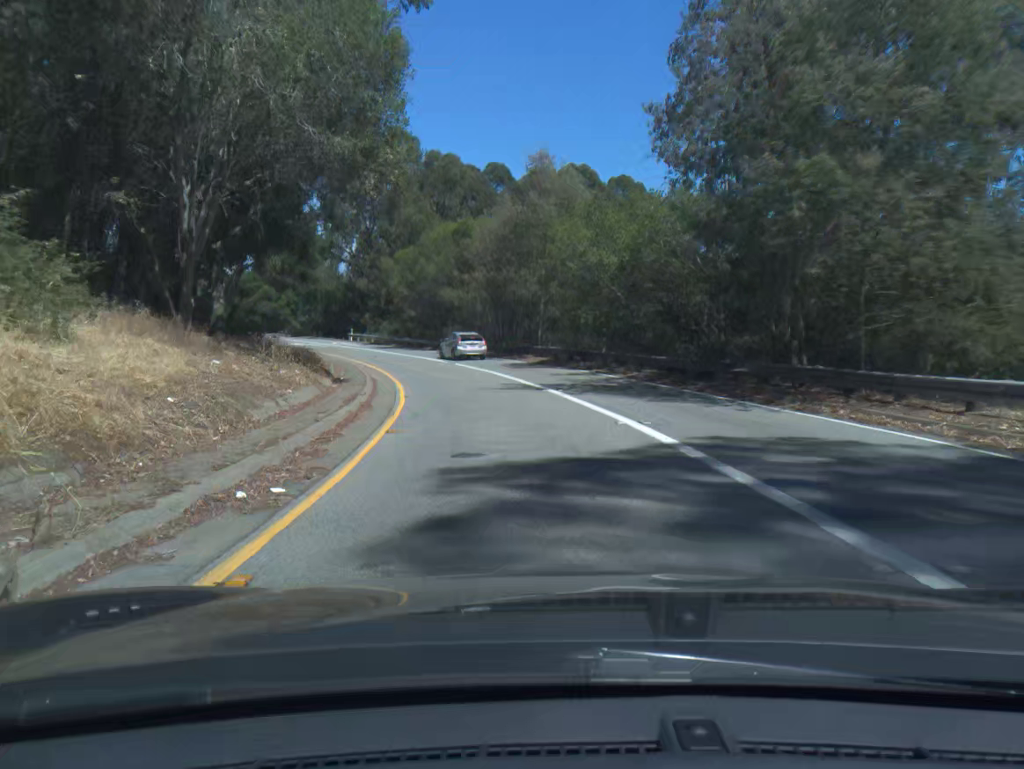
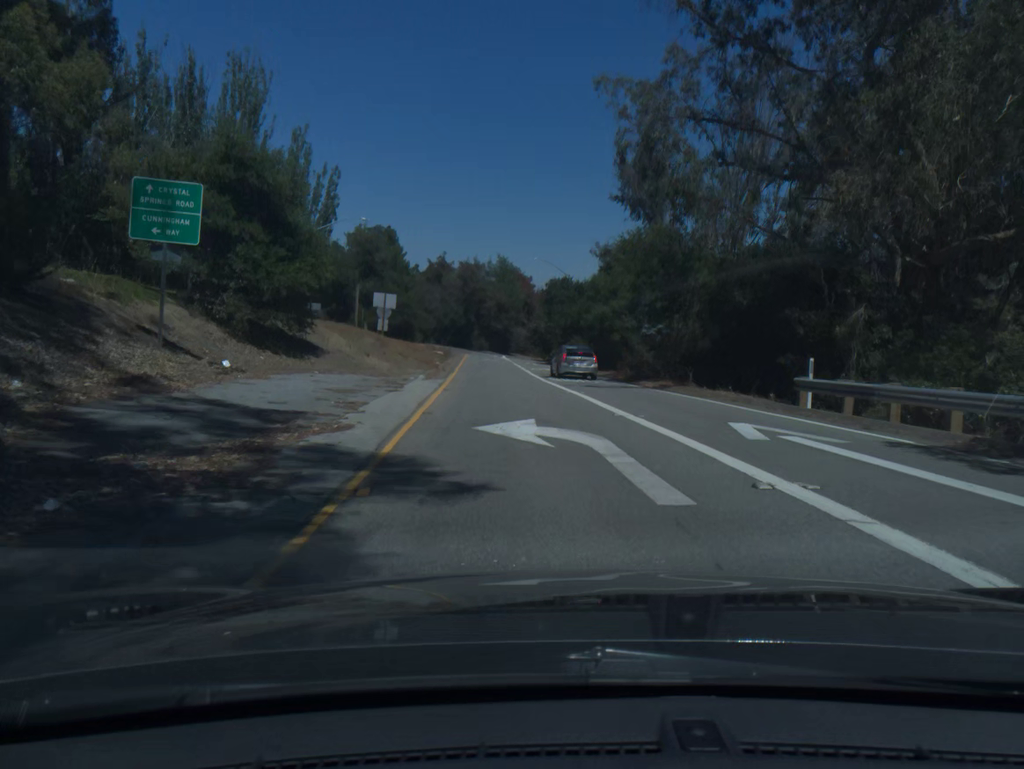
(-15.1, +57.8) m; -28°
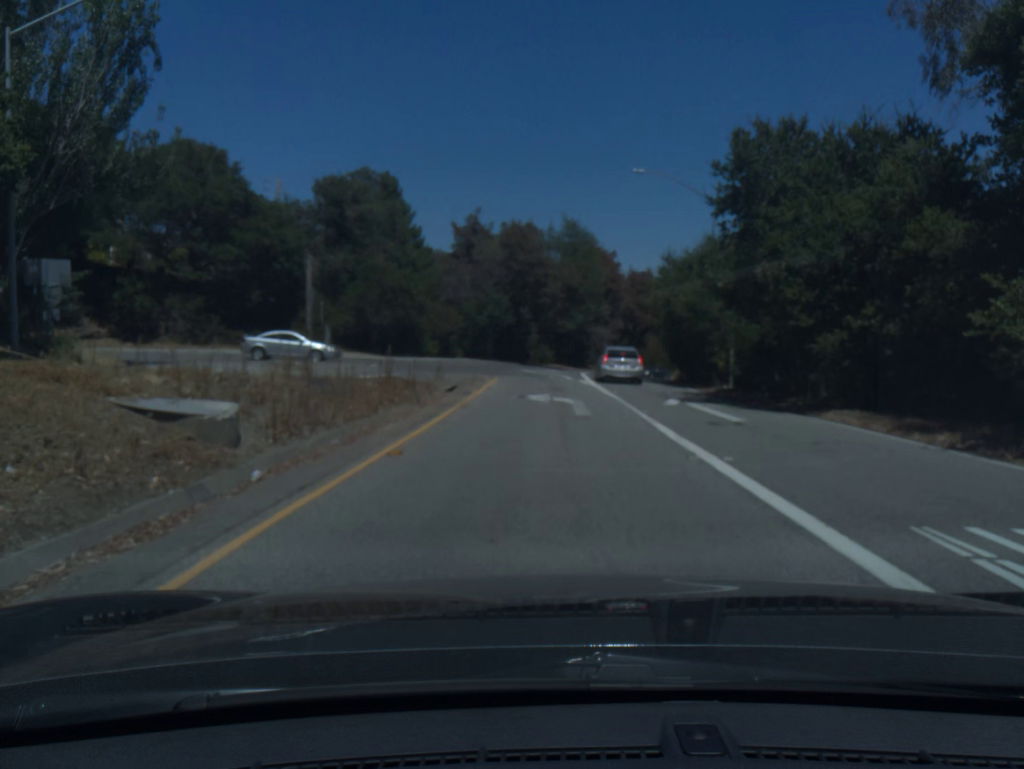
(-2.7, +43.3) m; -5°
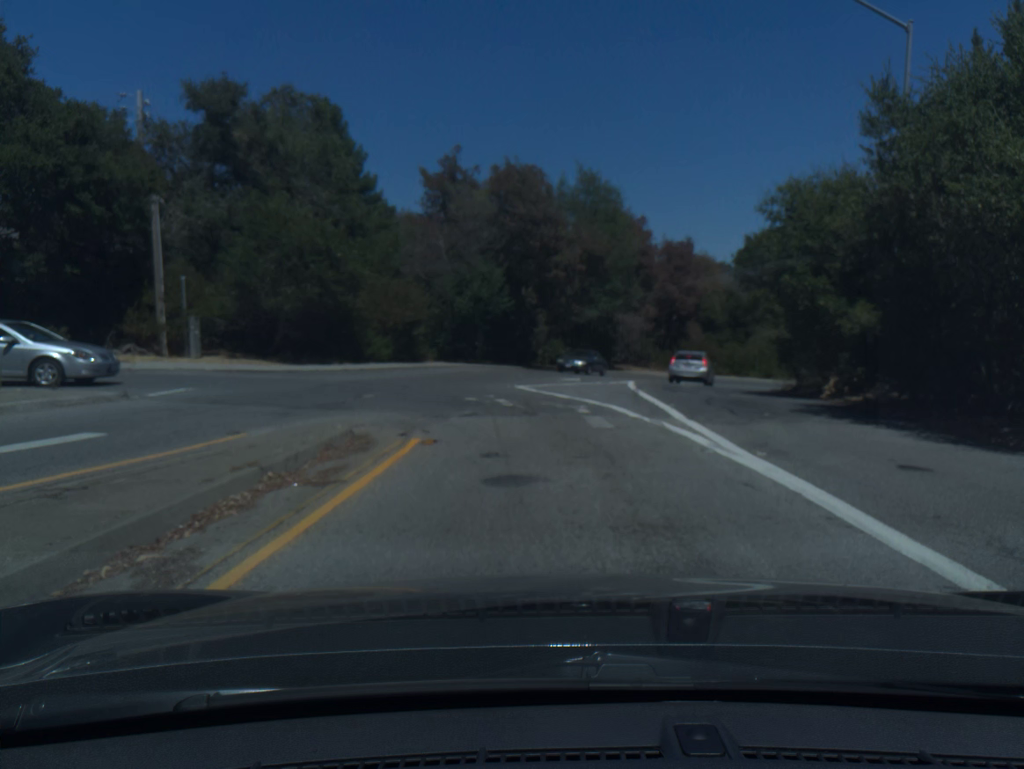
(-0.1, +21.4) m; -1°
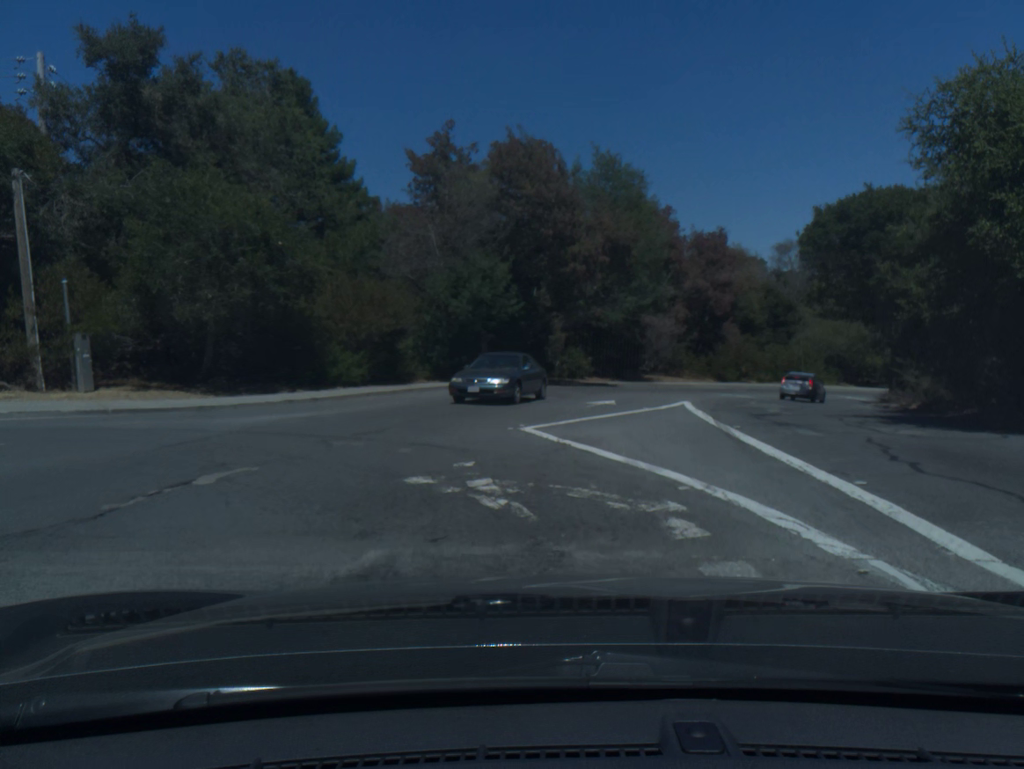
(0.0, +8.8) m; 0°
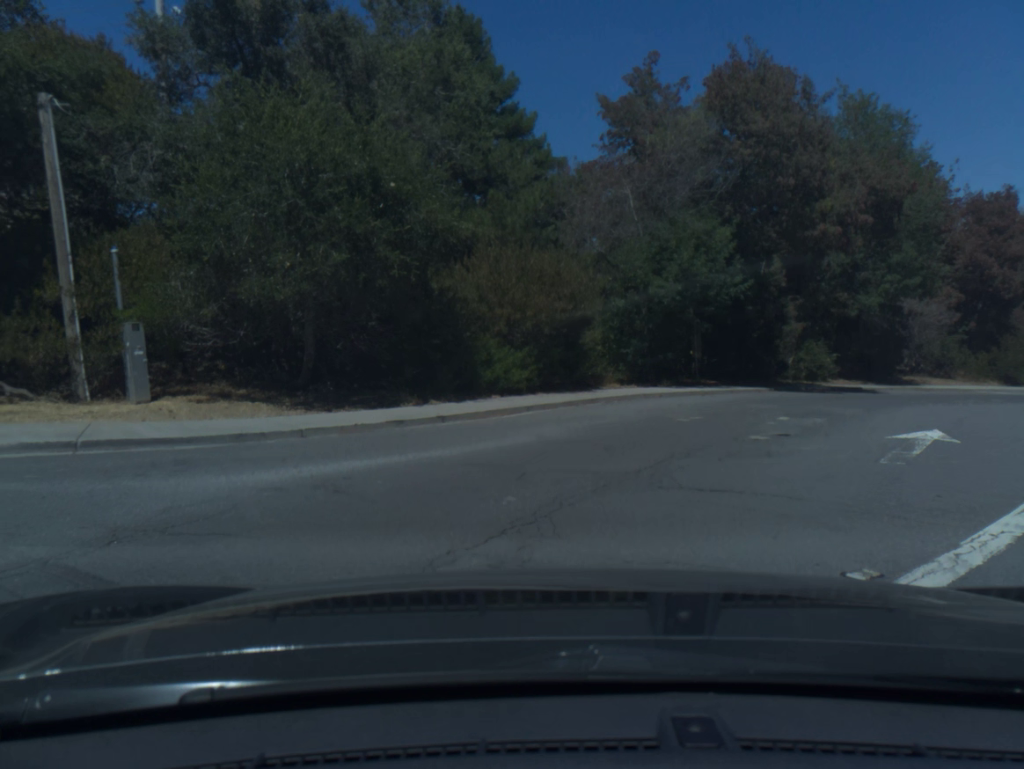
(-0.9, +9.3) m; -27°
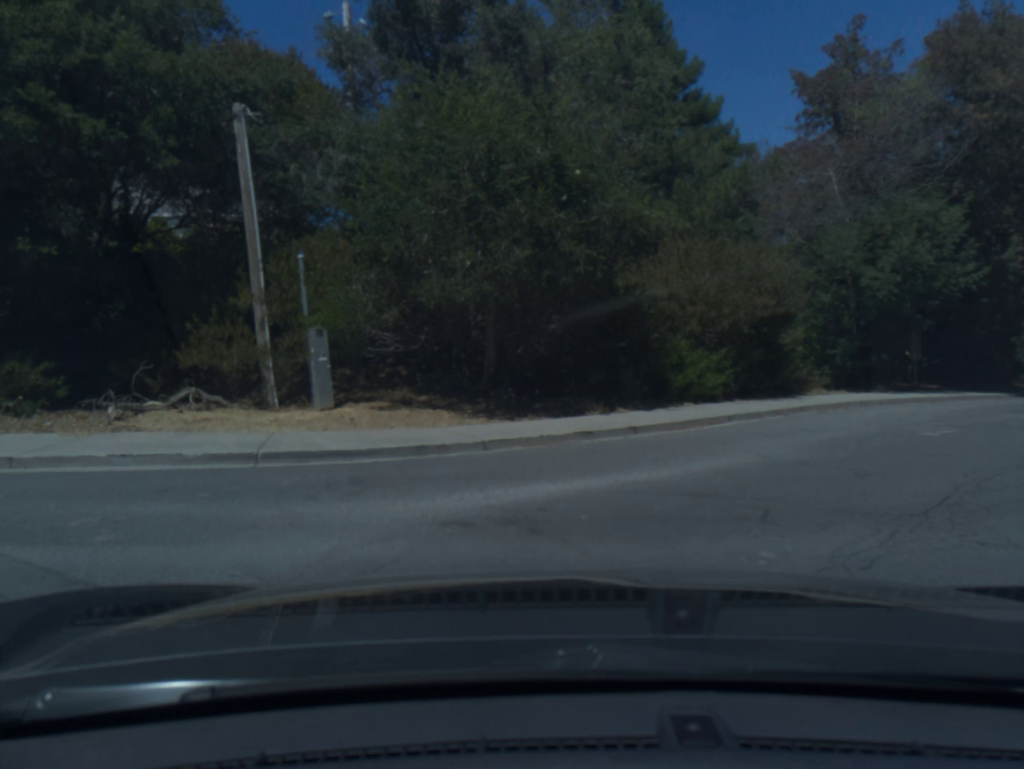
(-0.2, +1.7) m; -12°
